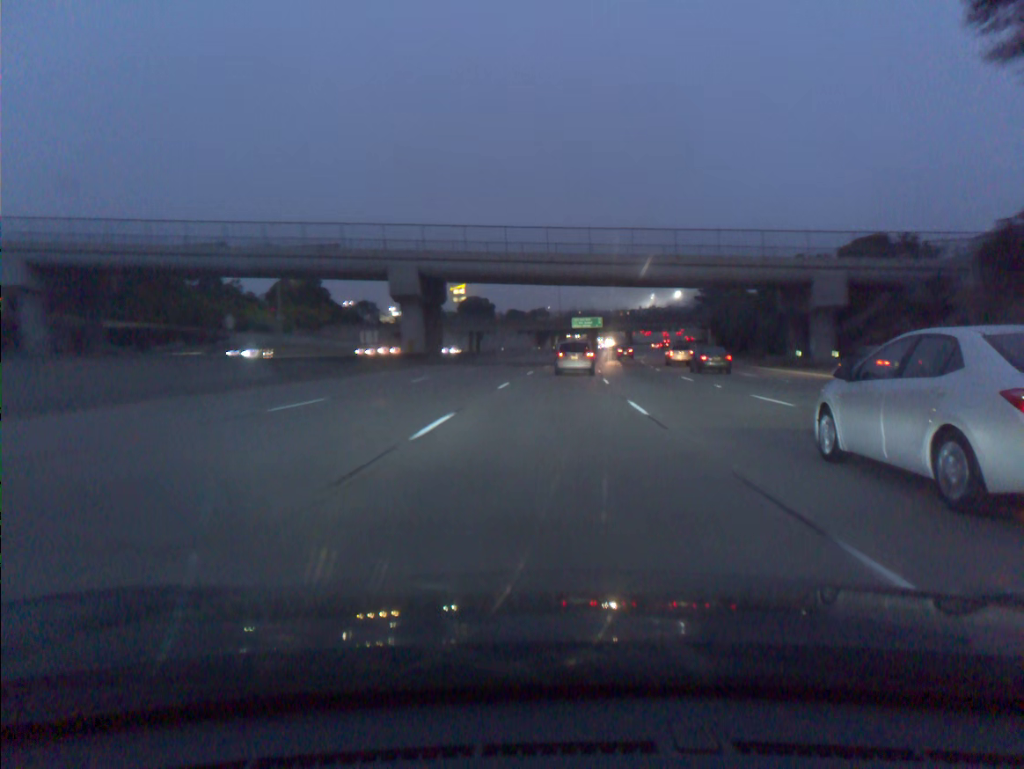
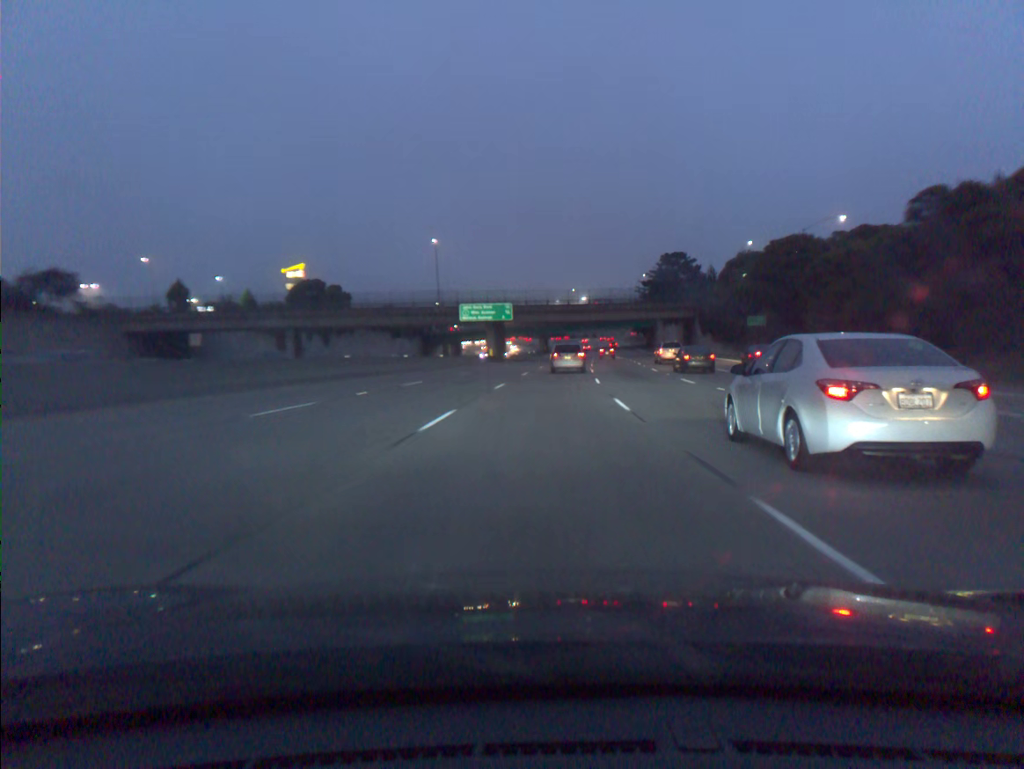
(+5.2, +84.1) m; +7°
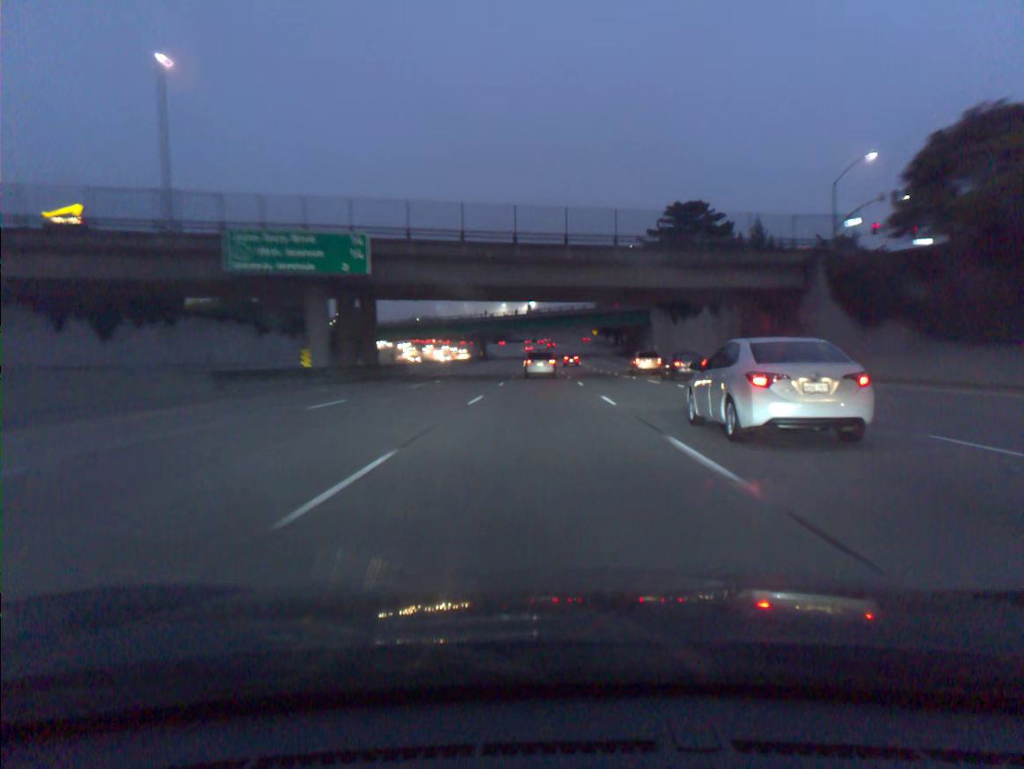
(+2.5, +67.2) m; +4°
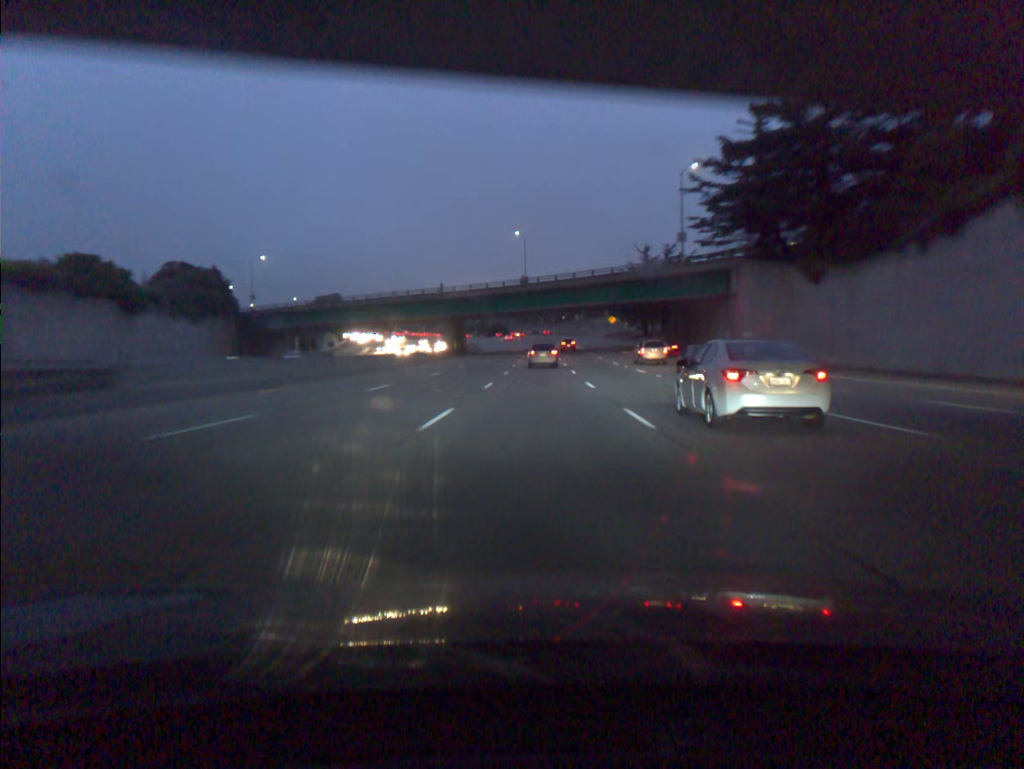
(+0.1, +50.2) m; 0°
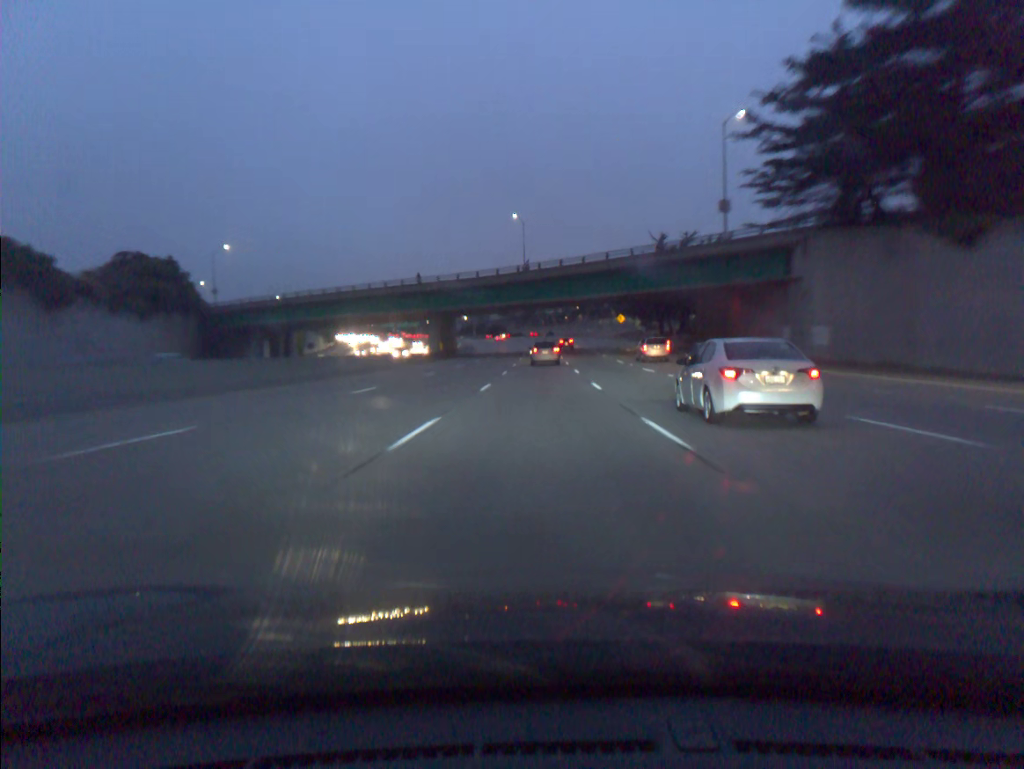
(0.0, +16.7) m; 0°
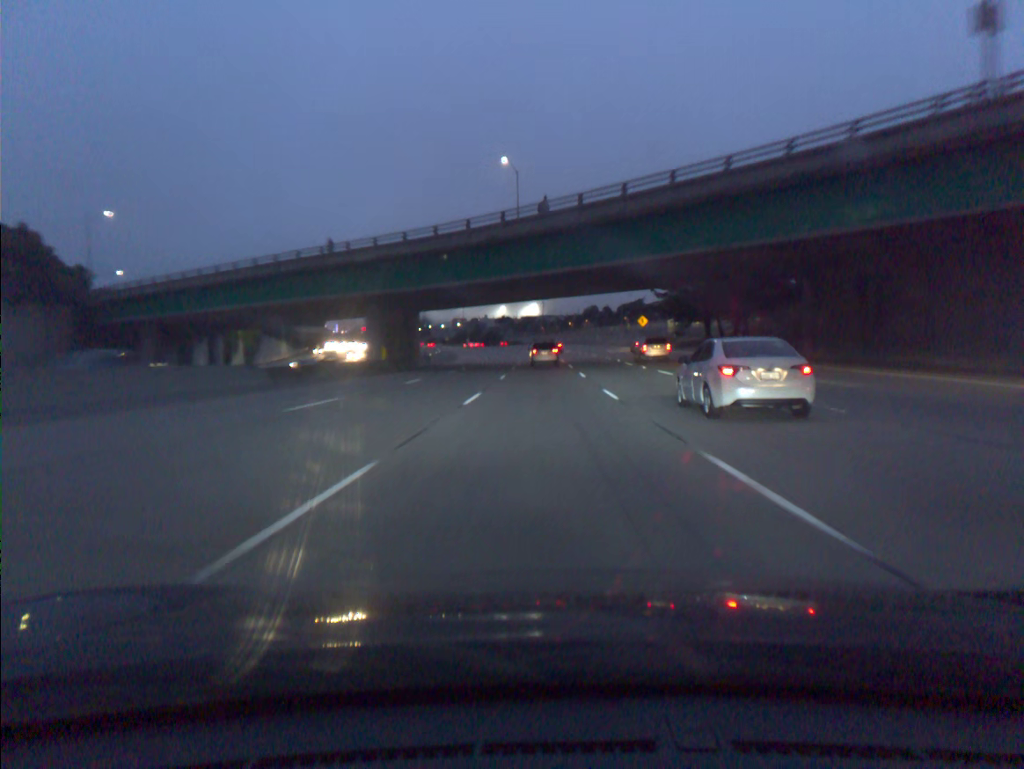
(0.0, +33.4) m; 0°
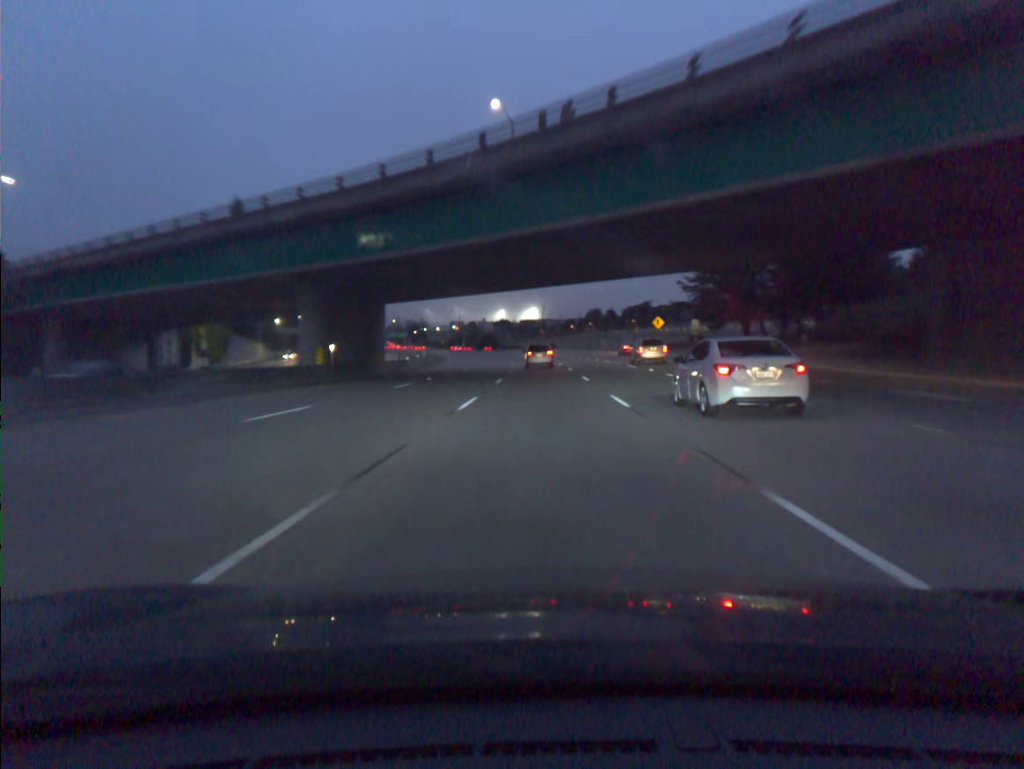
(0.0, +16.7) m; 0°
